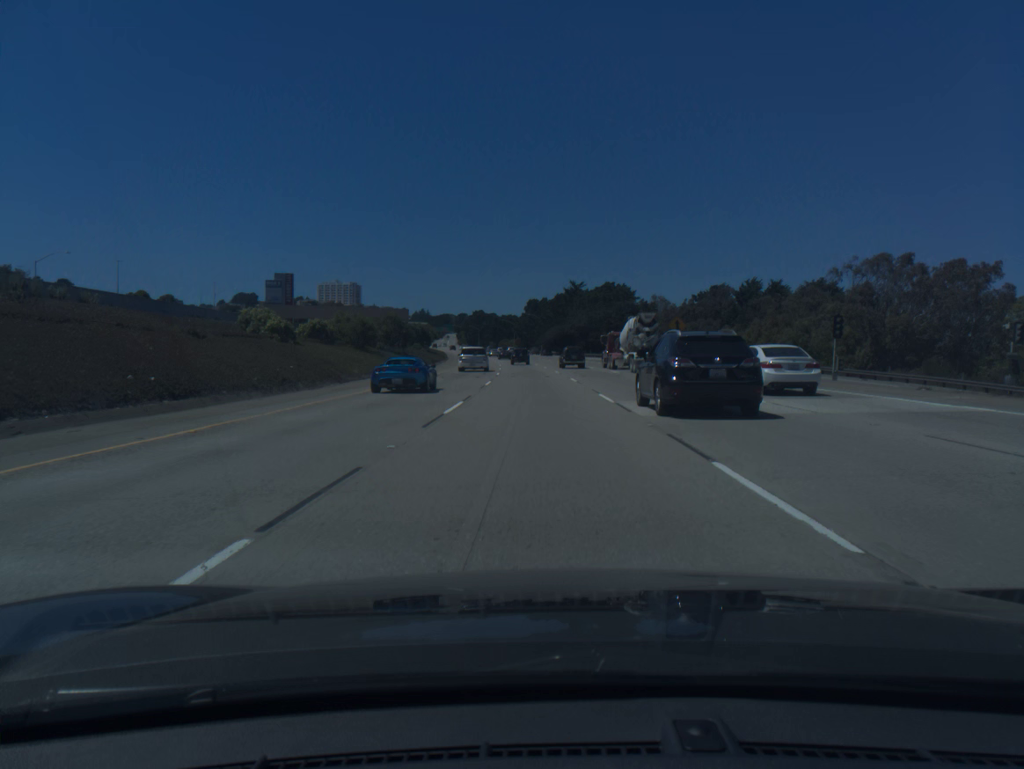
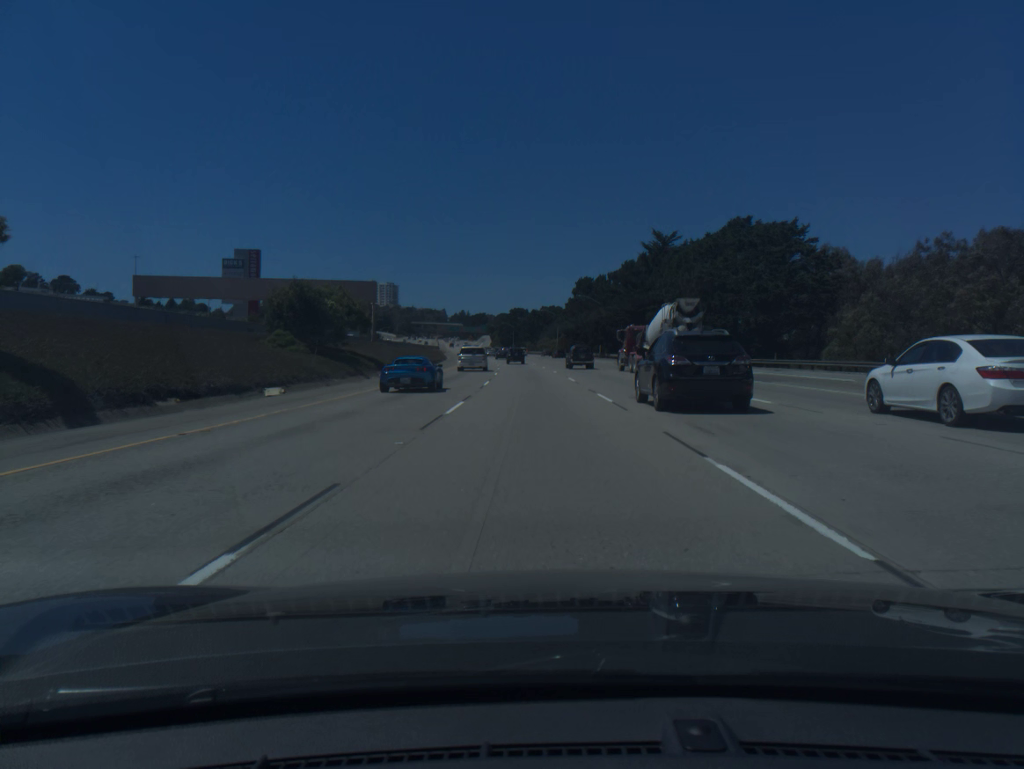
(-2.1, +73.0) m; -3°
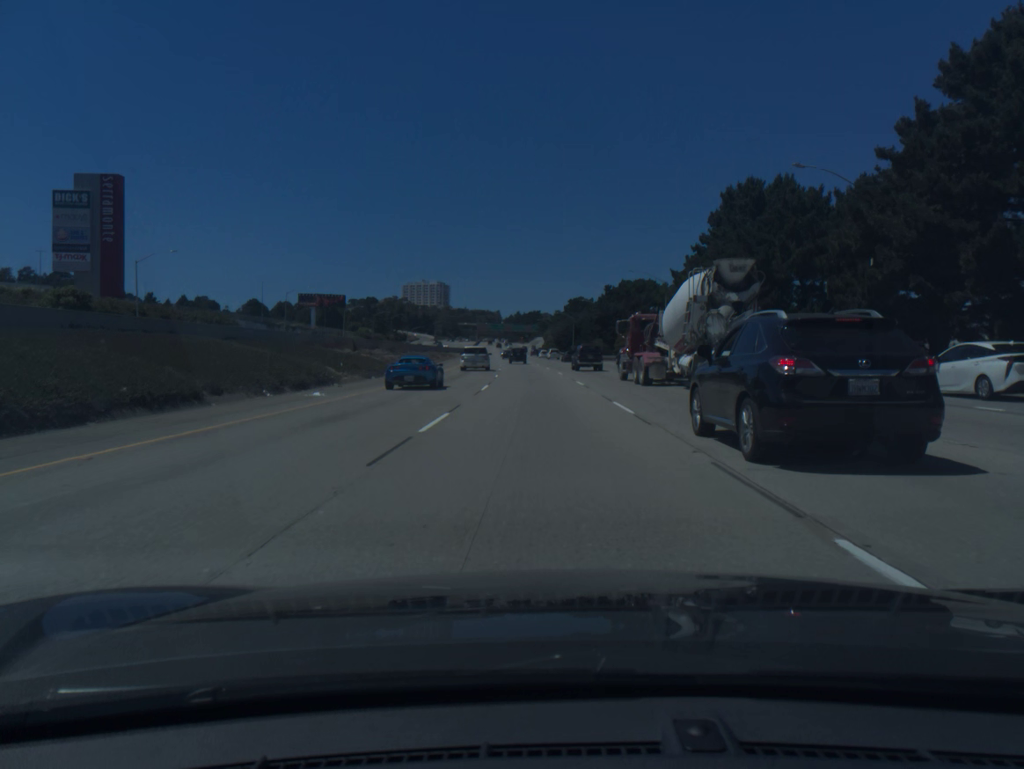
(-3.7, +91.0) m; -4°
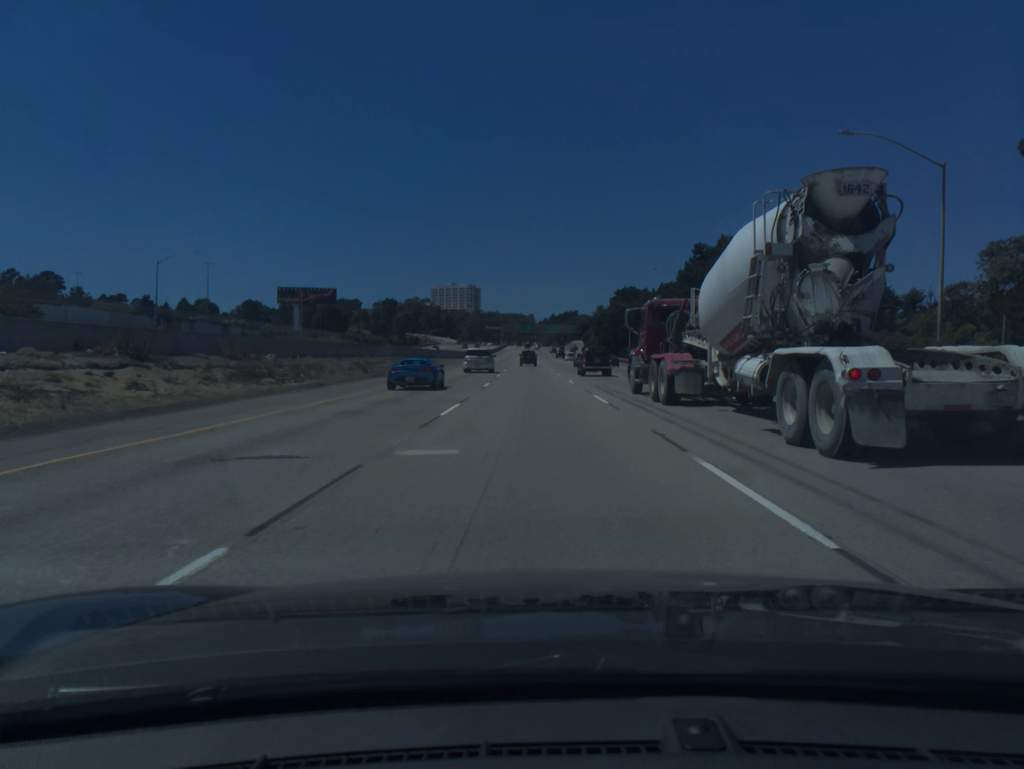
(-1.1, +54.7) m; -2°
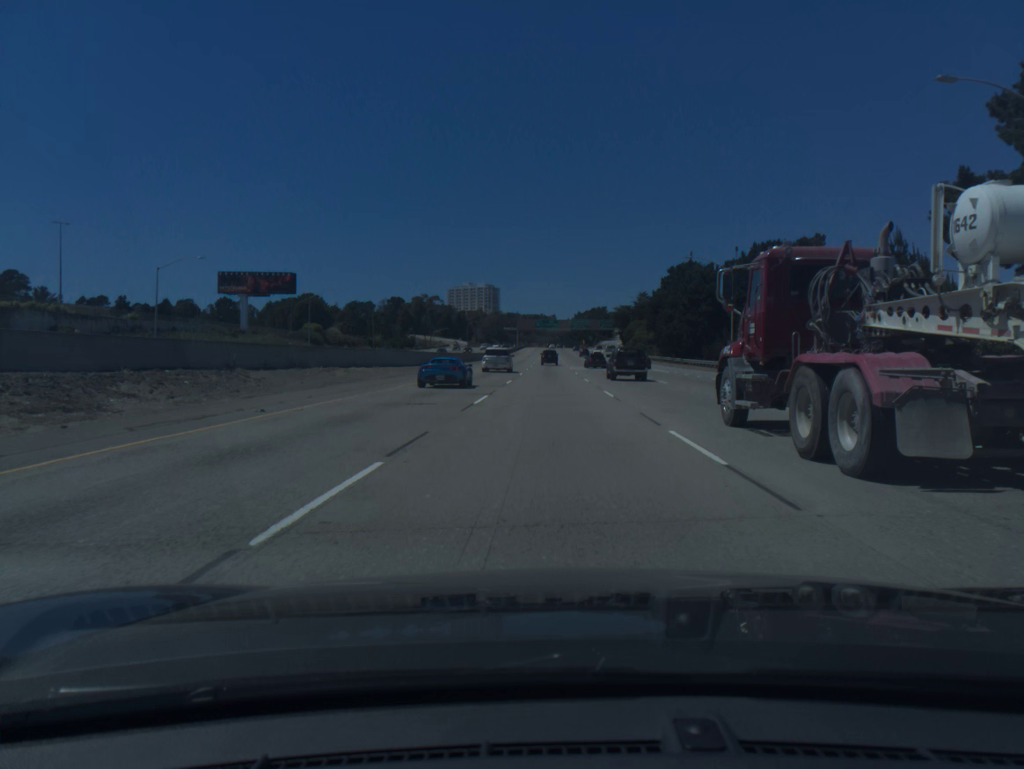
(-1.1, +54.8) m; -2°
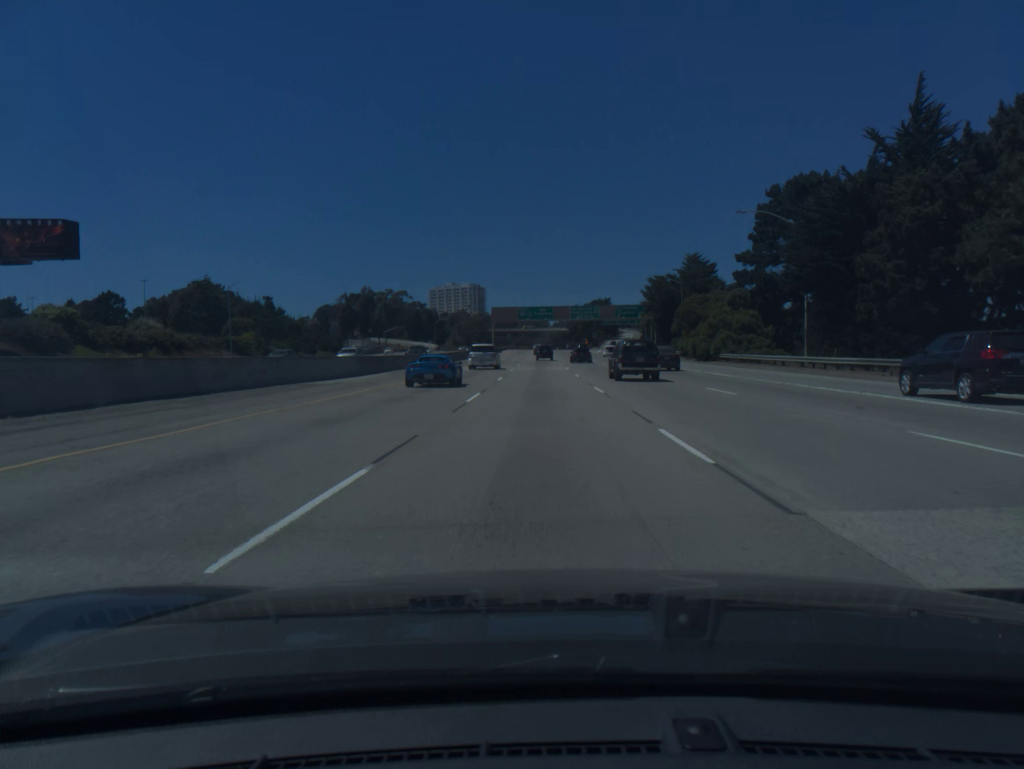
(+0.4, +73.1) m; +1°
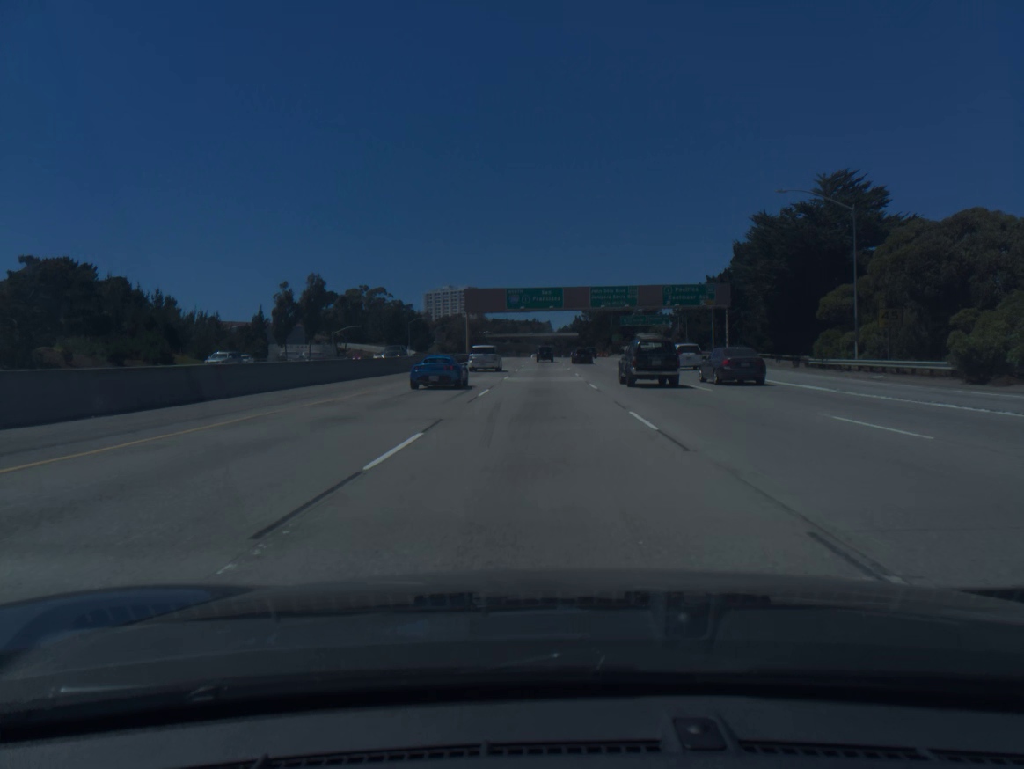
(-0.1, +54.6) m; 0°
